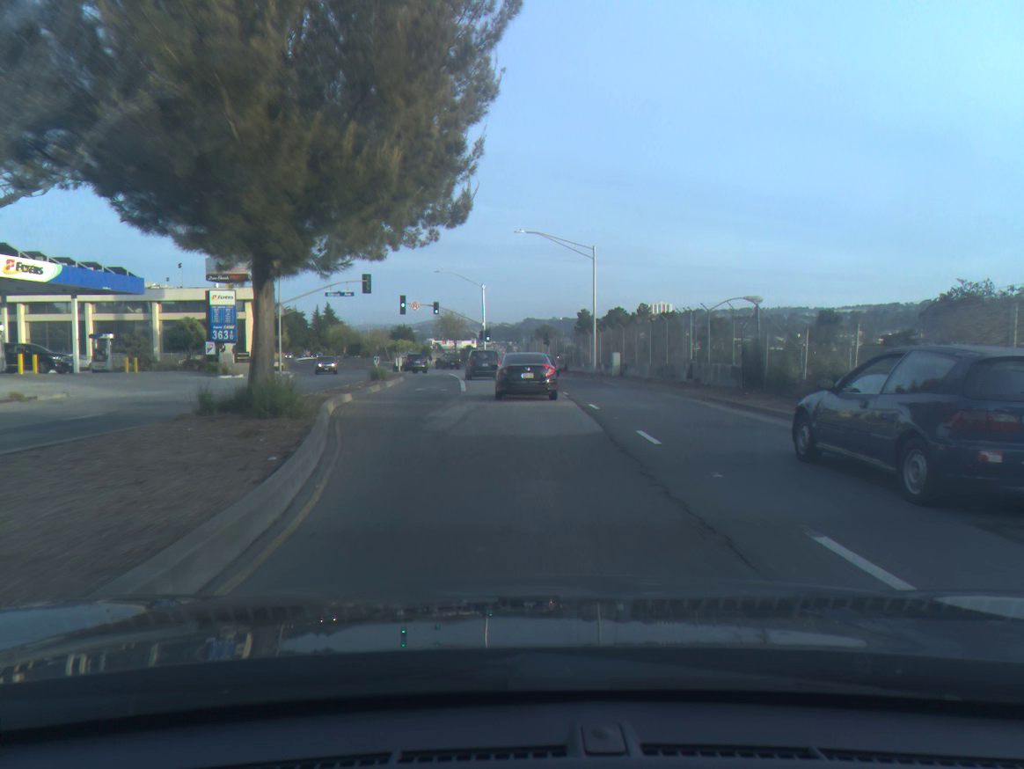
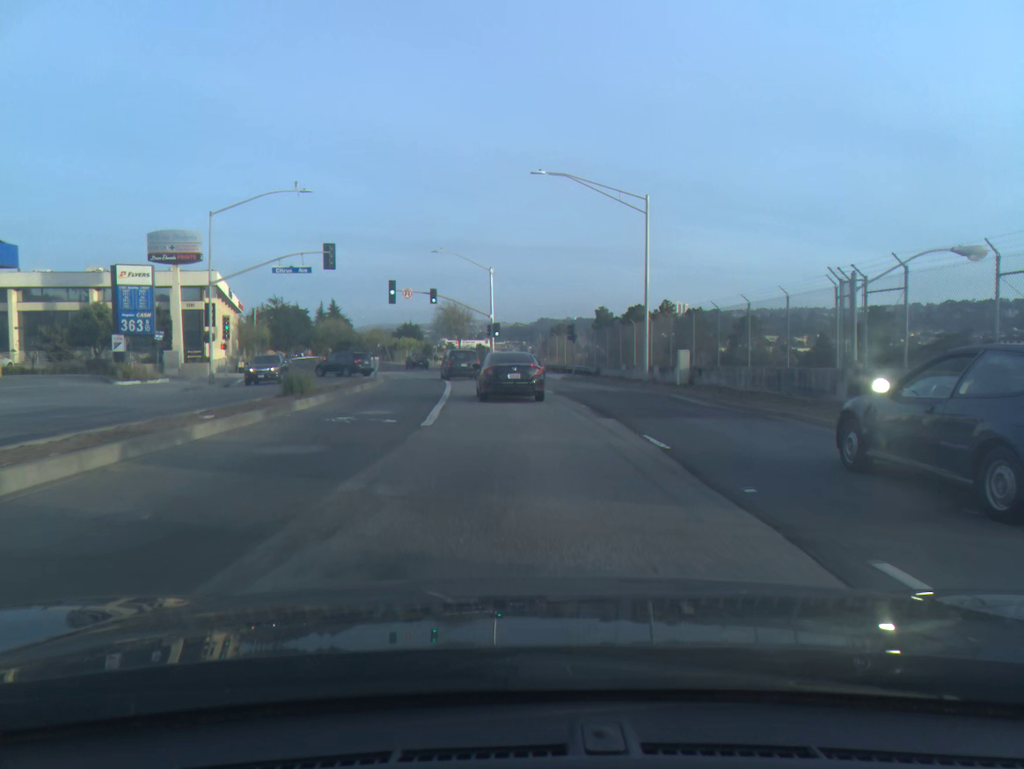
(-0.2, +15.7) m; -1°
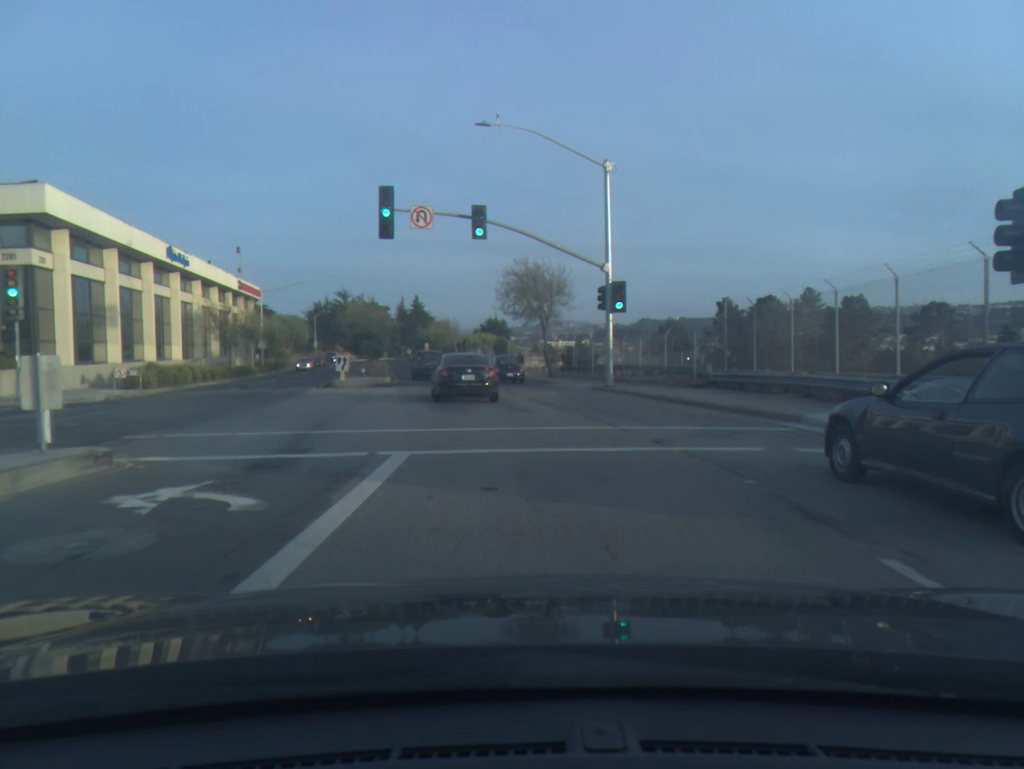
(-2.1, +38.6) m; -8°
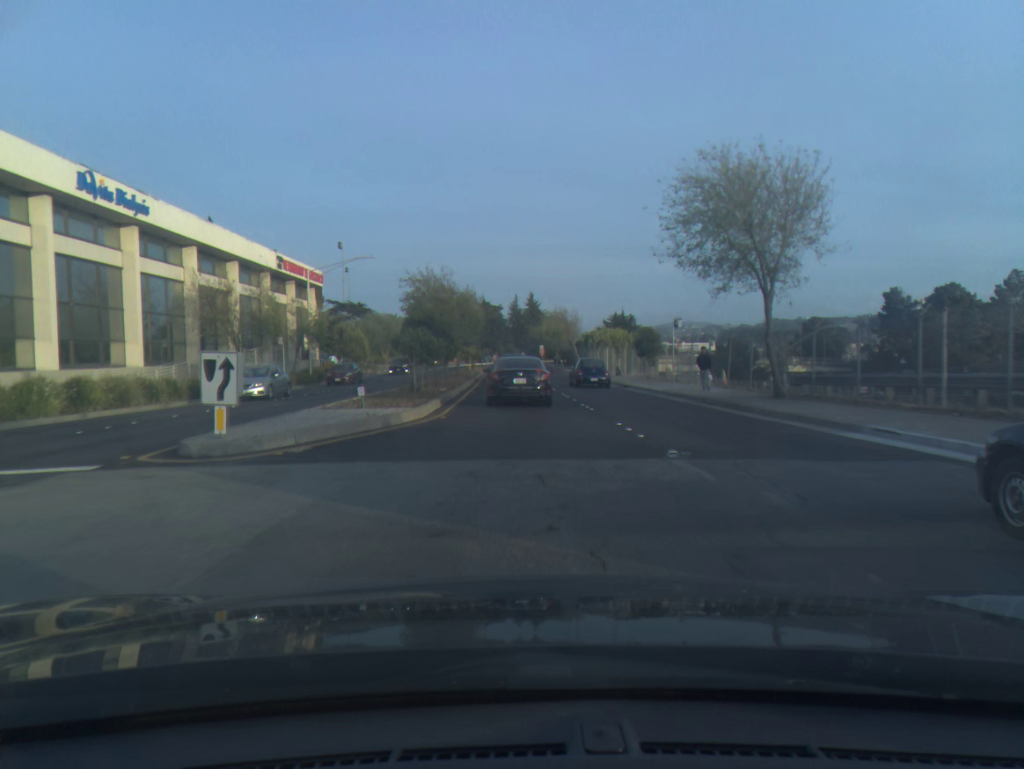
(-2.0, +25.4) m; -9°
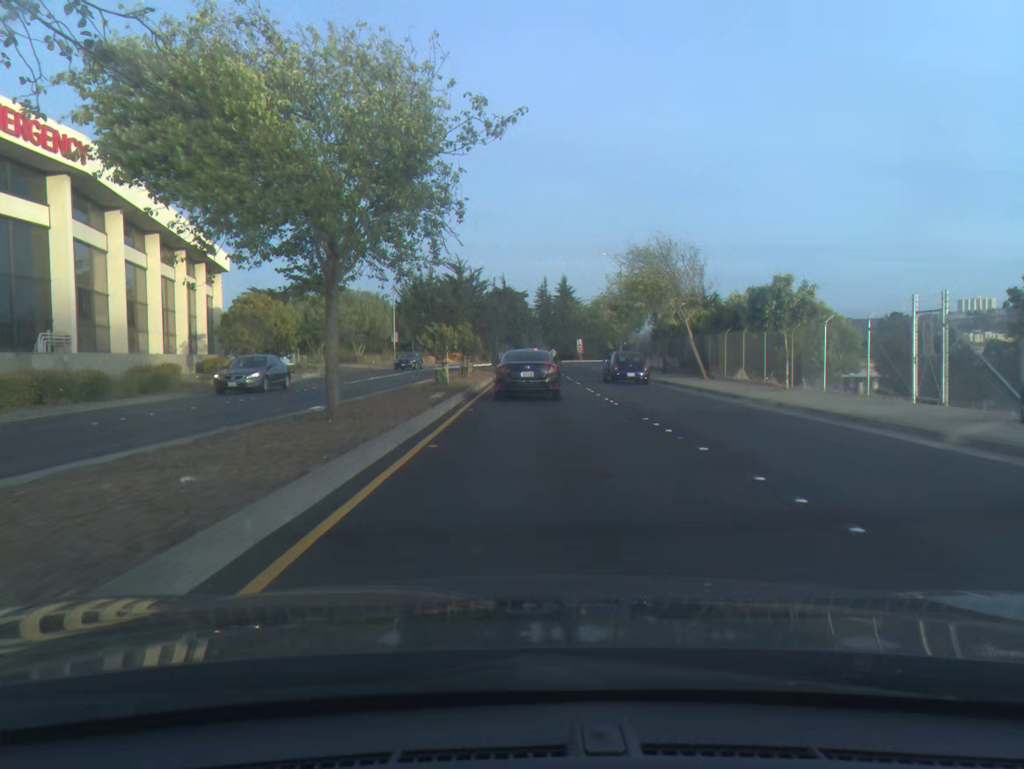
(-0.7, +43.5) m; -2°
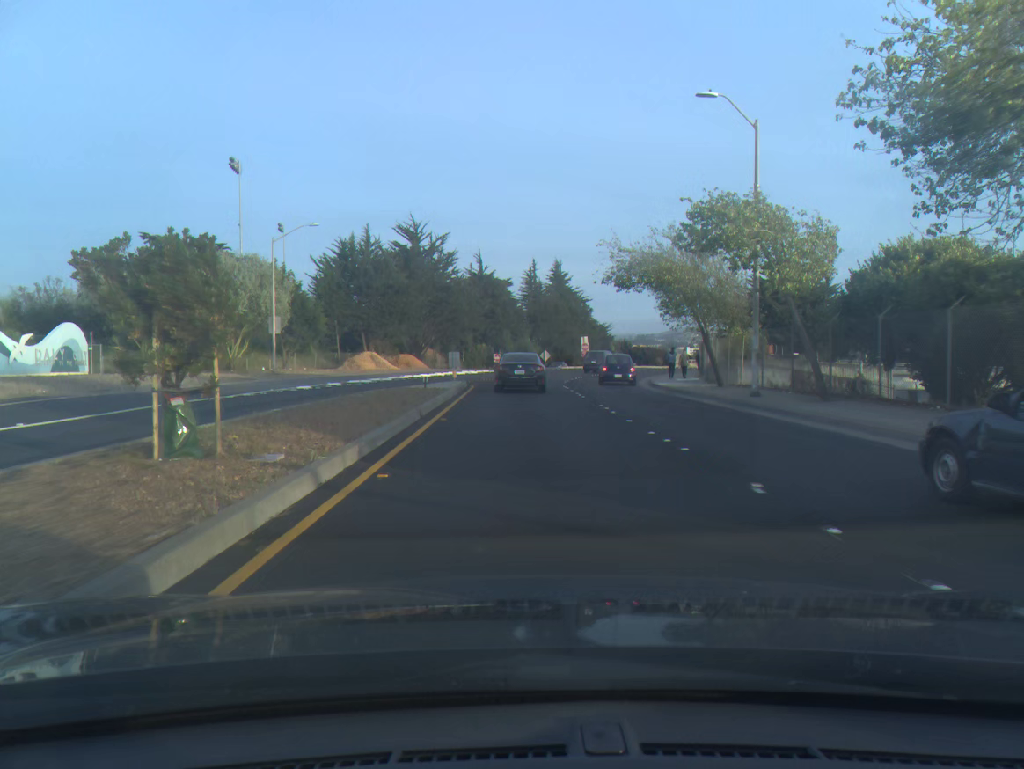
(+0.3, +38.4) m; +1°
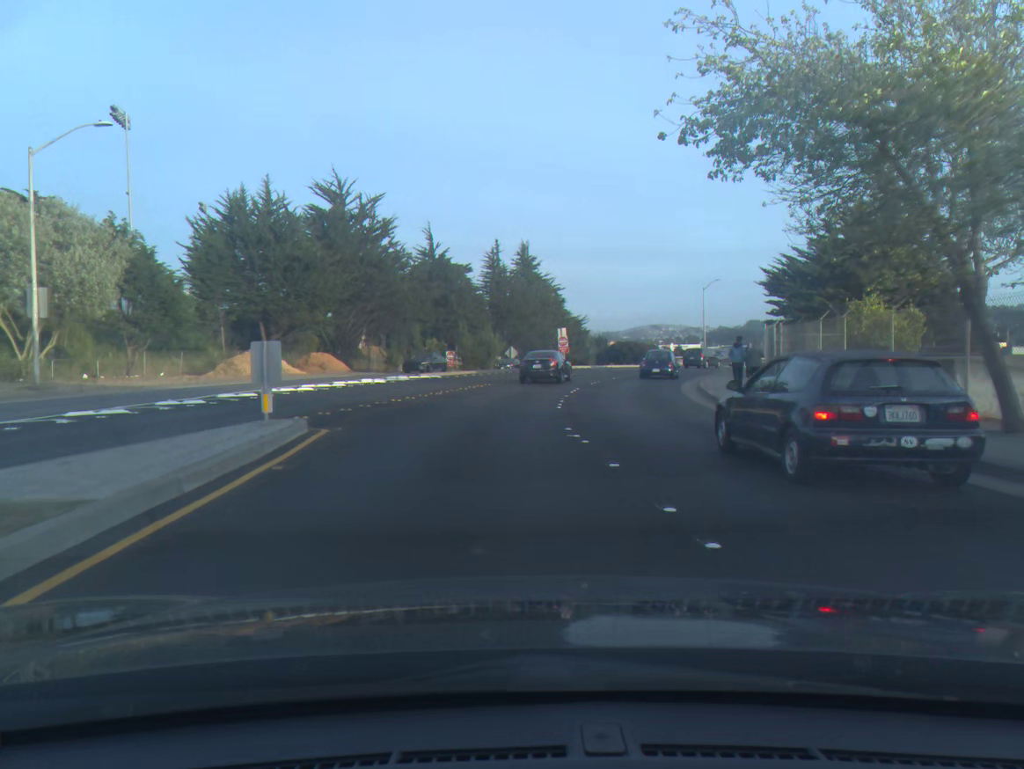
(+0.5, +20.7) m; +3°
